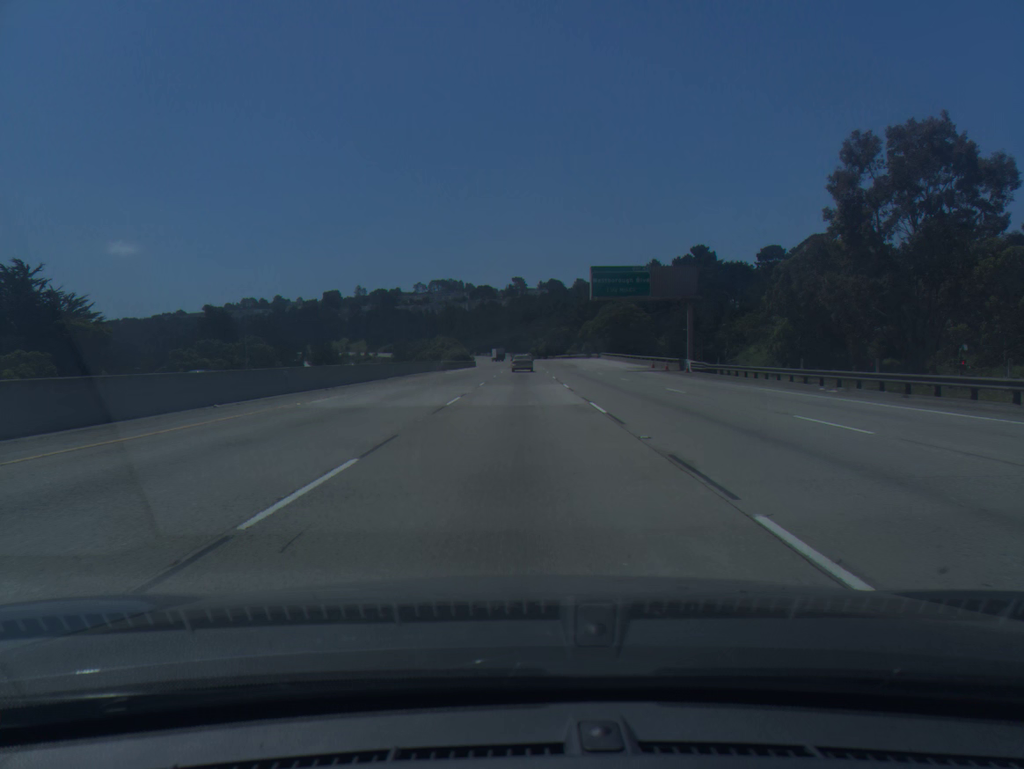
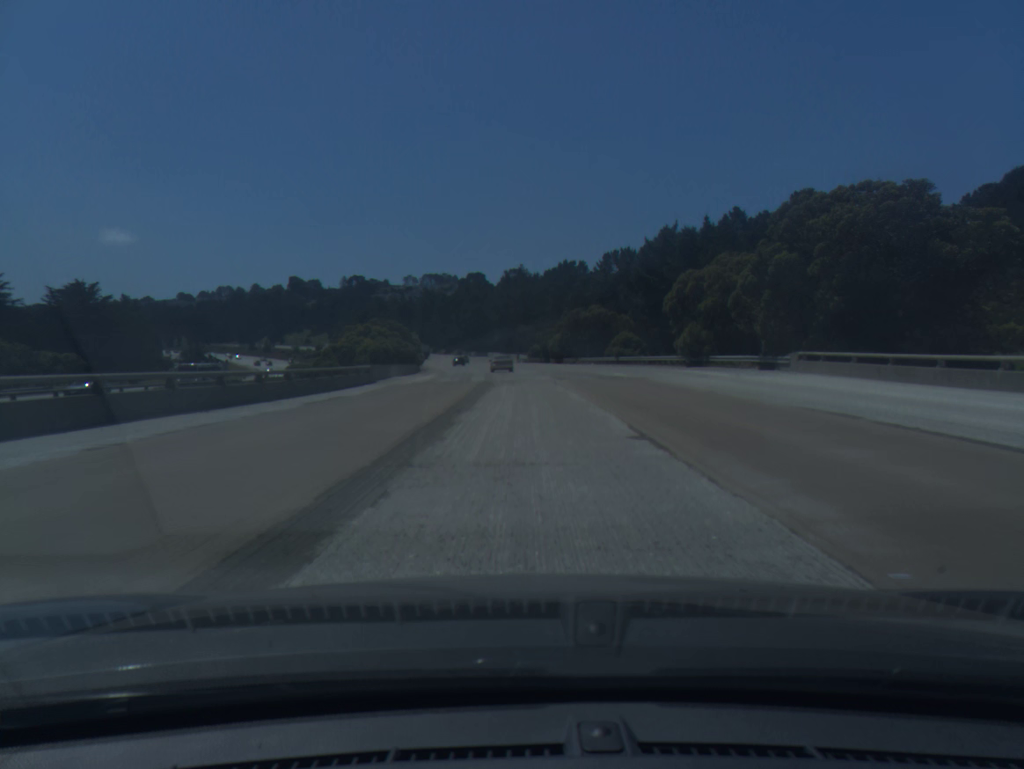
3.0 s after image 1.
(+0.5, +90.6) m; 0°
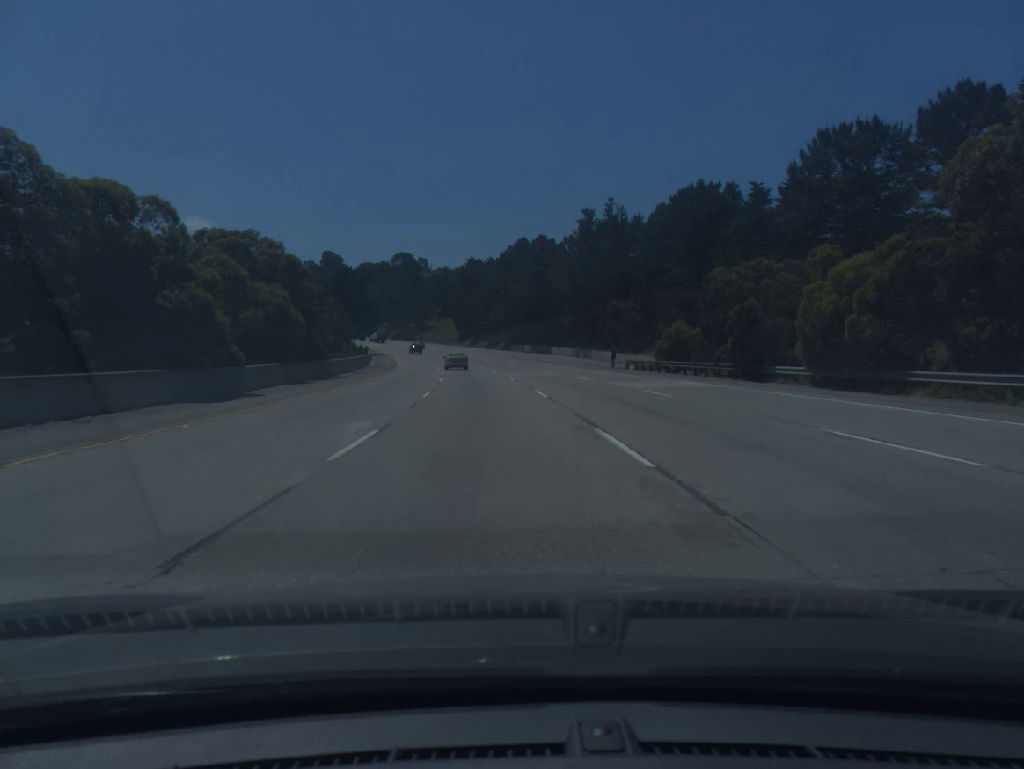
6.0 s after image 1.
(-2.6, +90.9) m; -5°
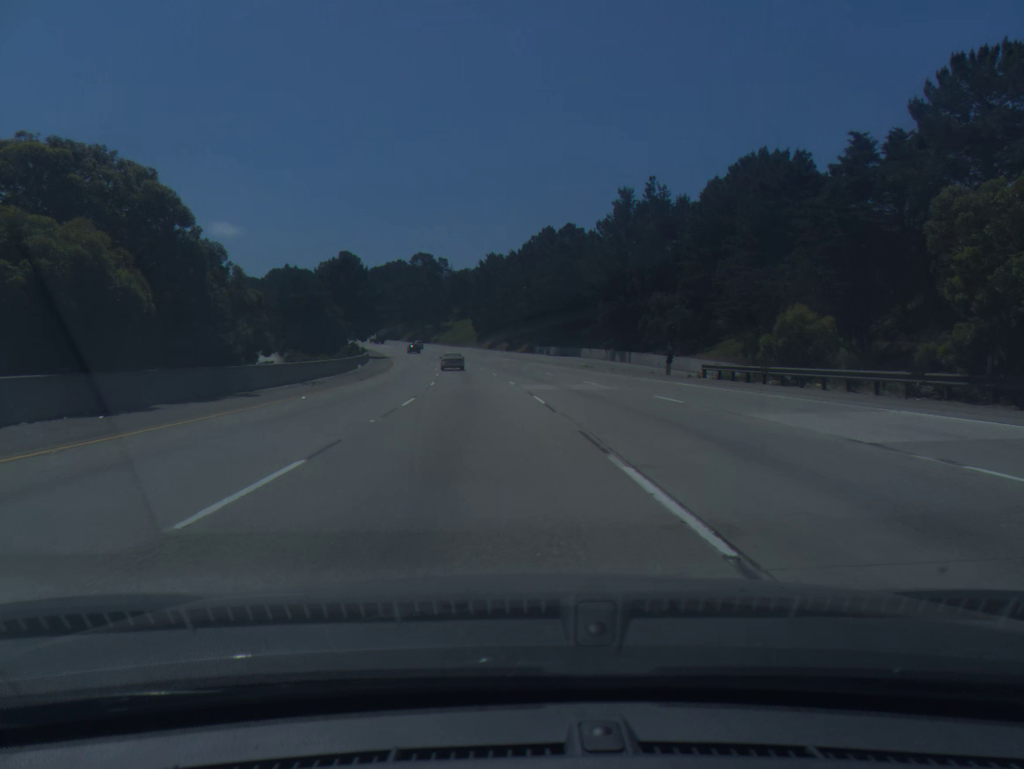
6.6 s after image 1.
(-0.3, +18.4) m; -2°
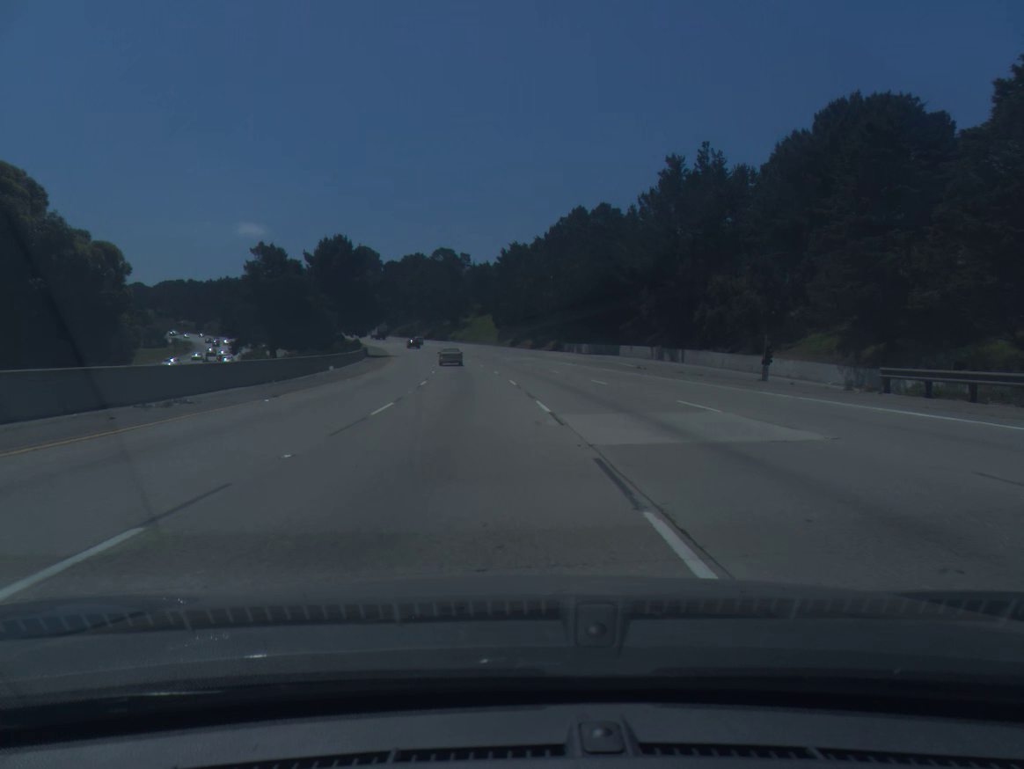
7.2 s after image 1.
(-0.3, +18.4) m; -2°
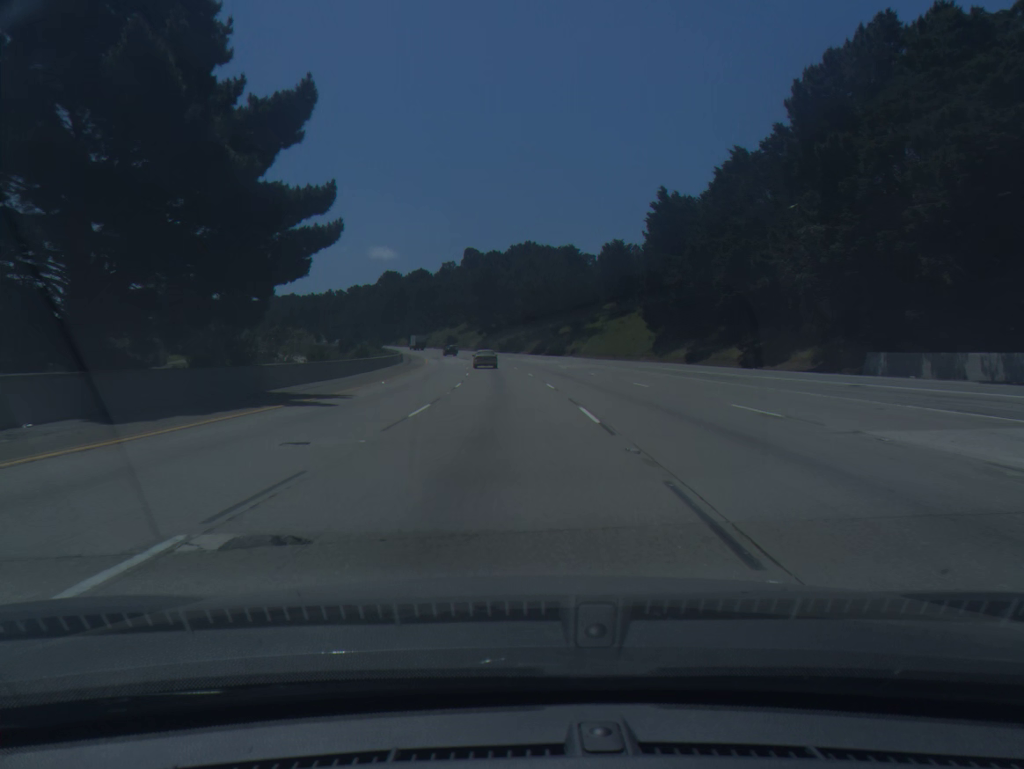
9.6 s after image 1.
(-5.6, +73.3) m; -9°
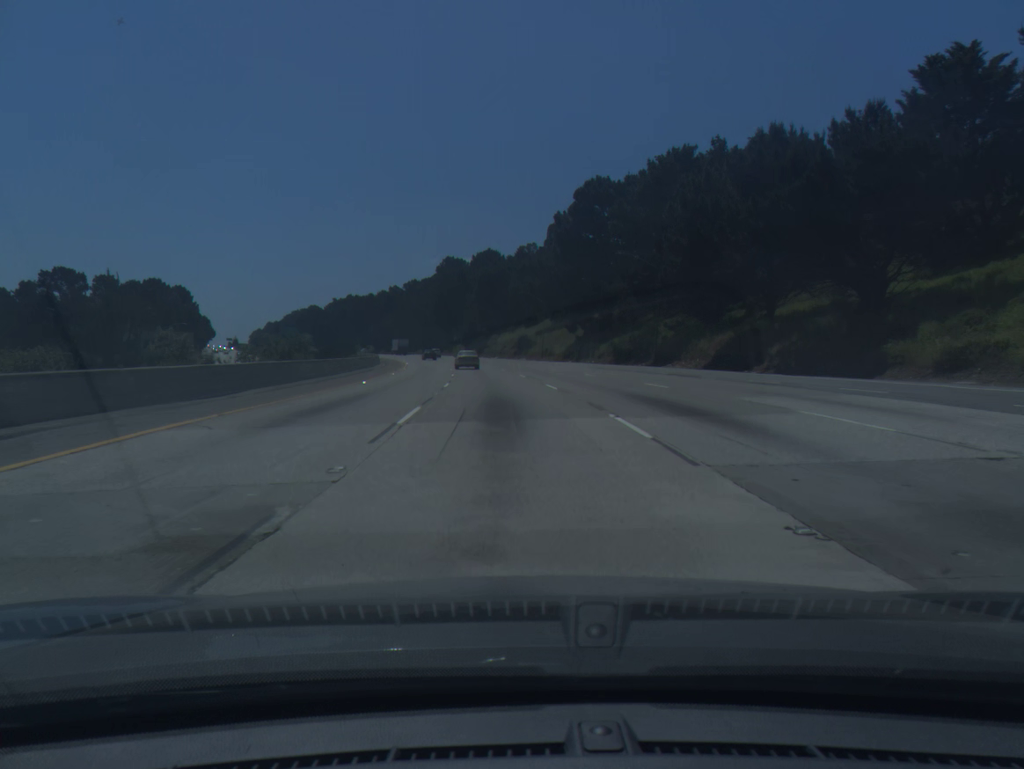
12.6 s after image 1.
(-5.0, +90.9) m; -6°
